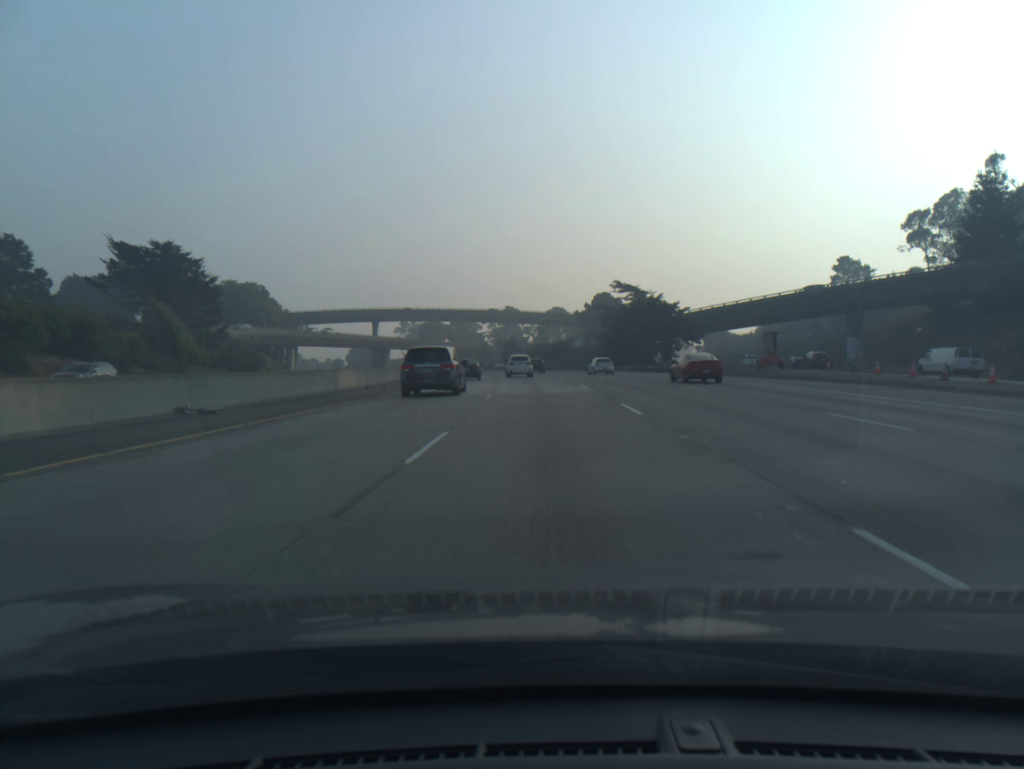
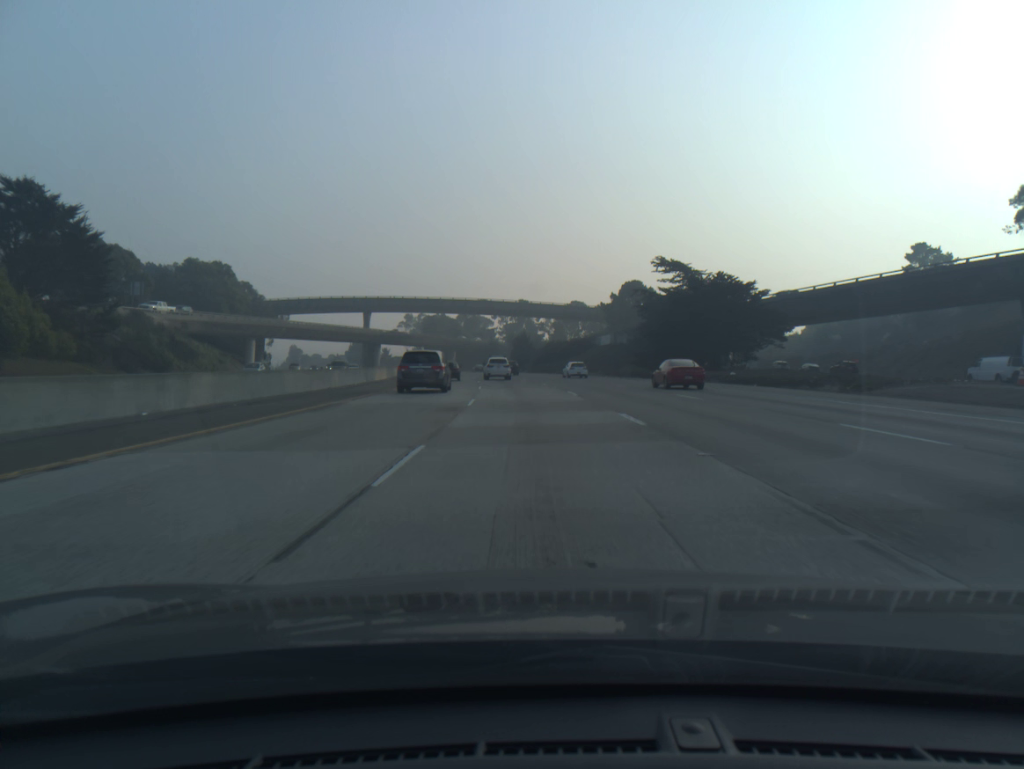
(-0.2, +30.7) m; -1°
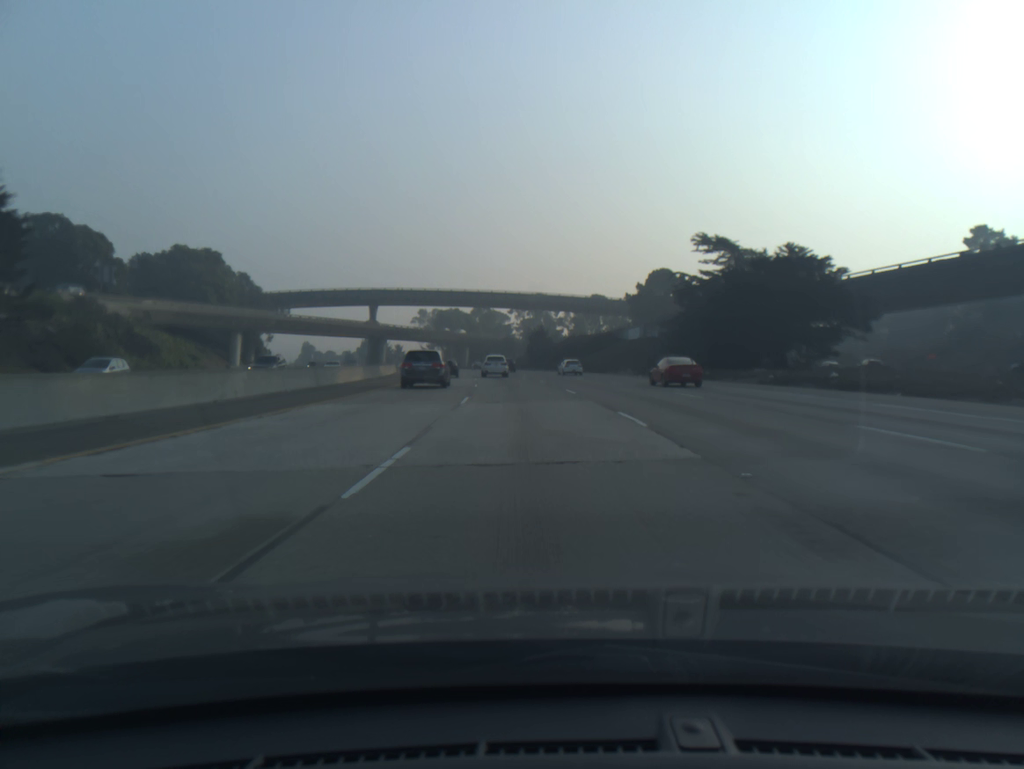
(-0.1, +15.4) m; -1°
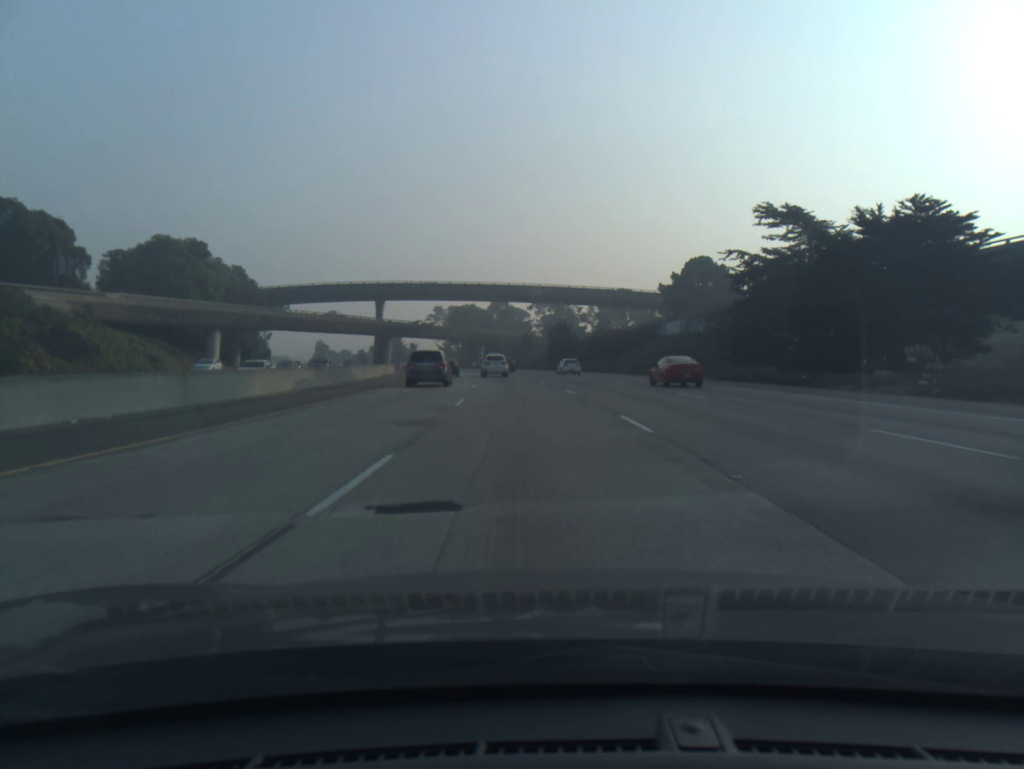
(-0.2, +15.4) m; -2°
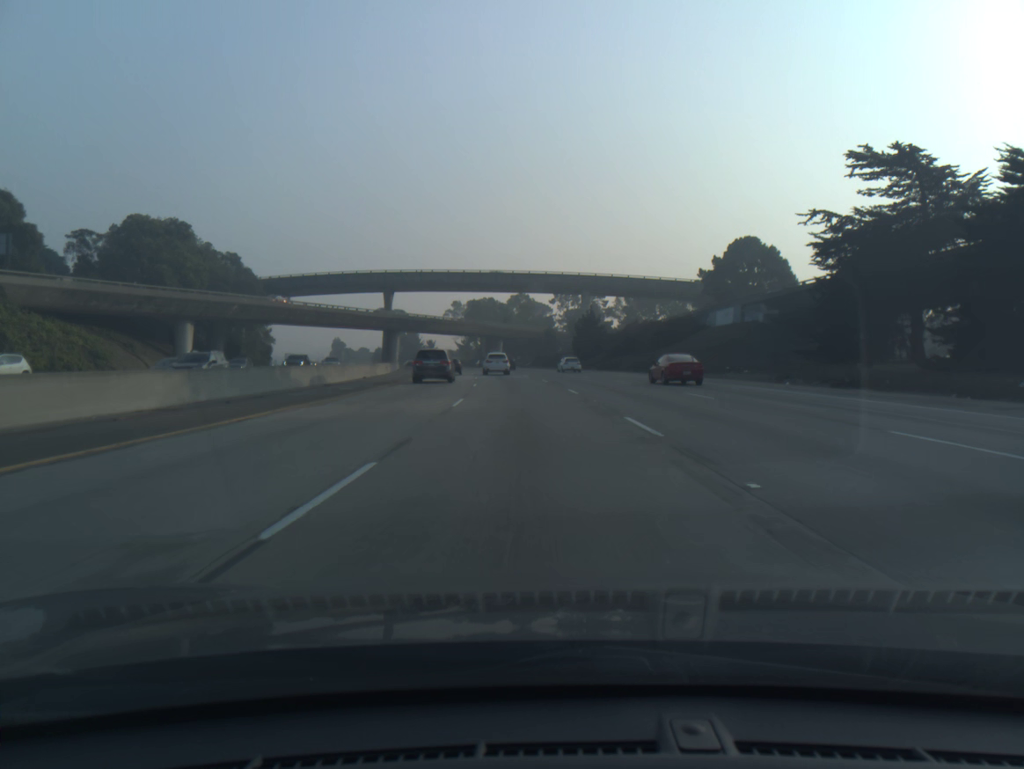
(-0.2, +15.5) m; -2°
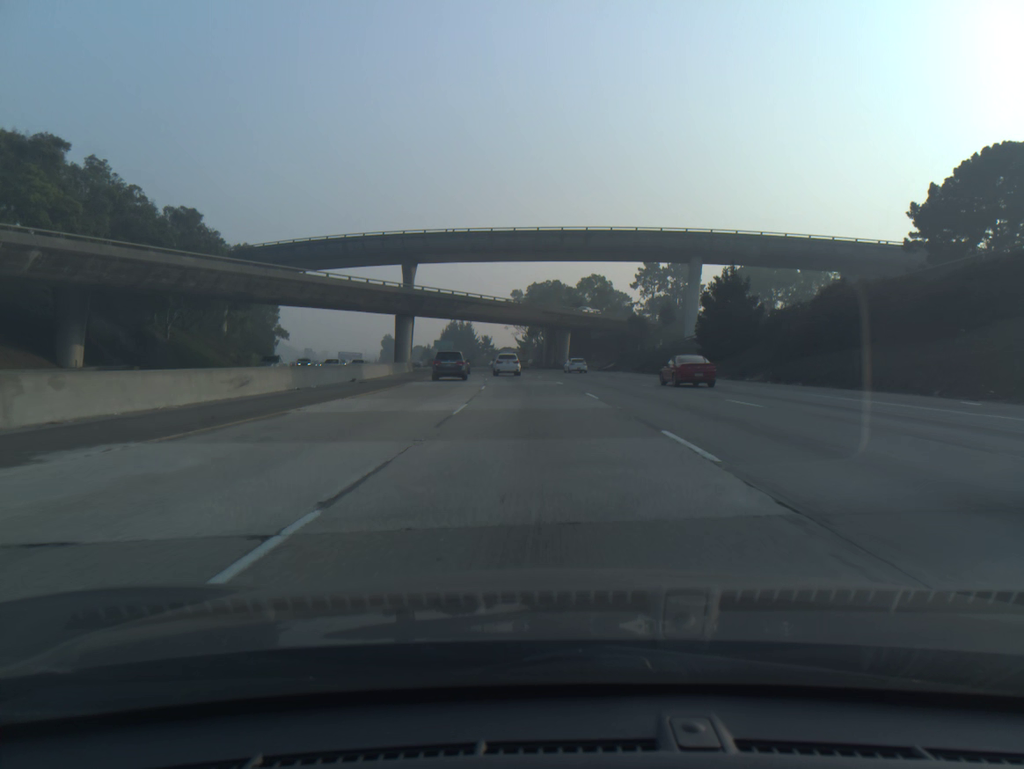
(-2.0, +46.6) m; -5°
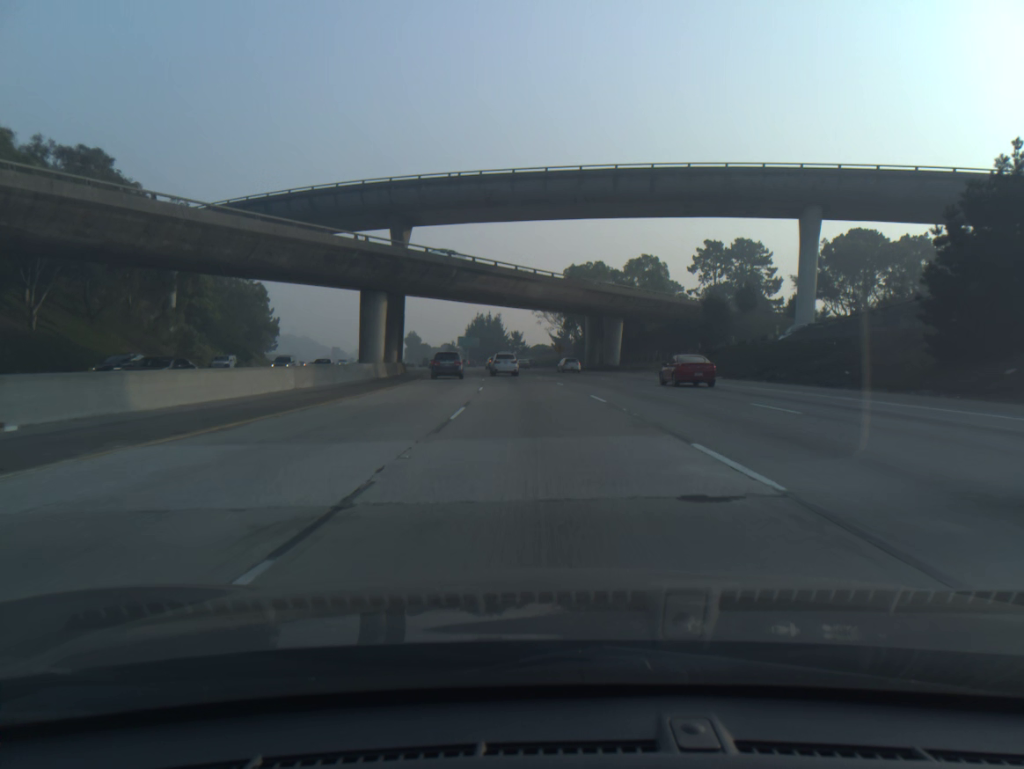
(-0.7, +31.1) m; -2°
